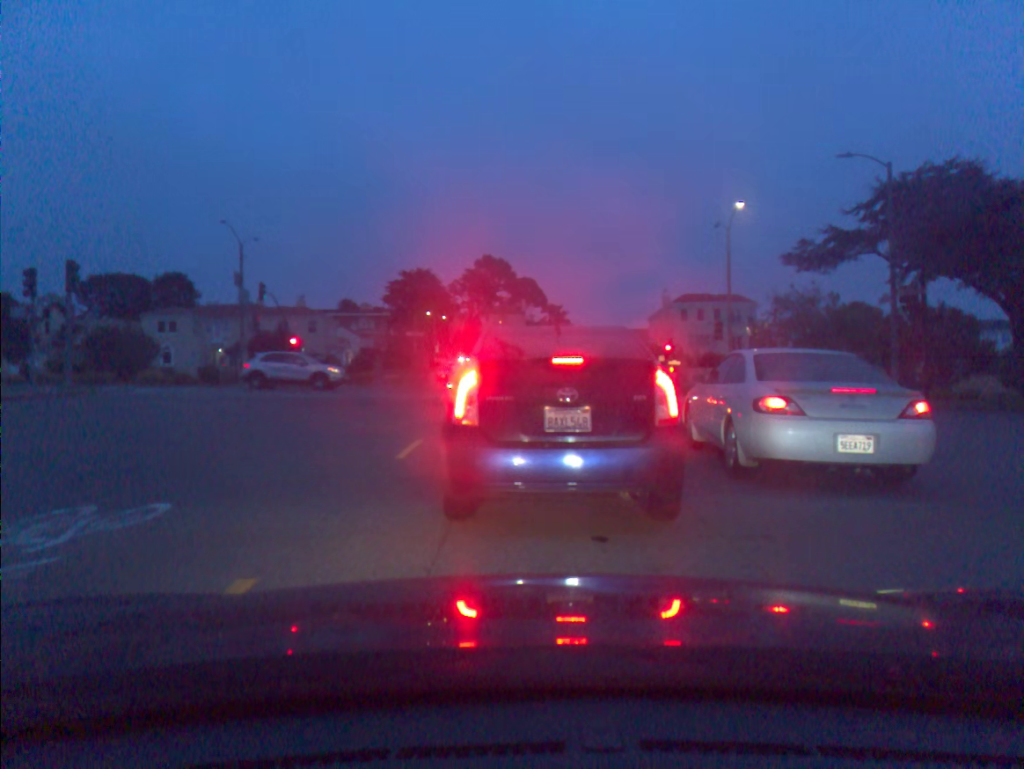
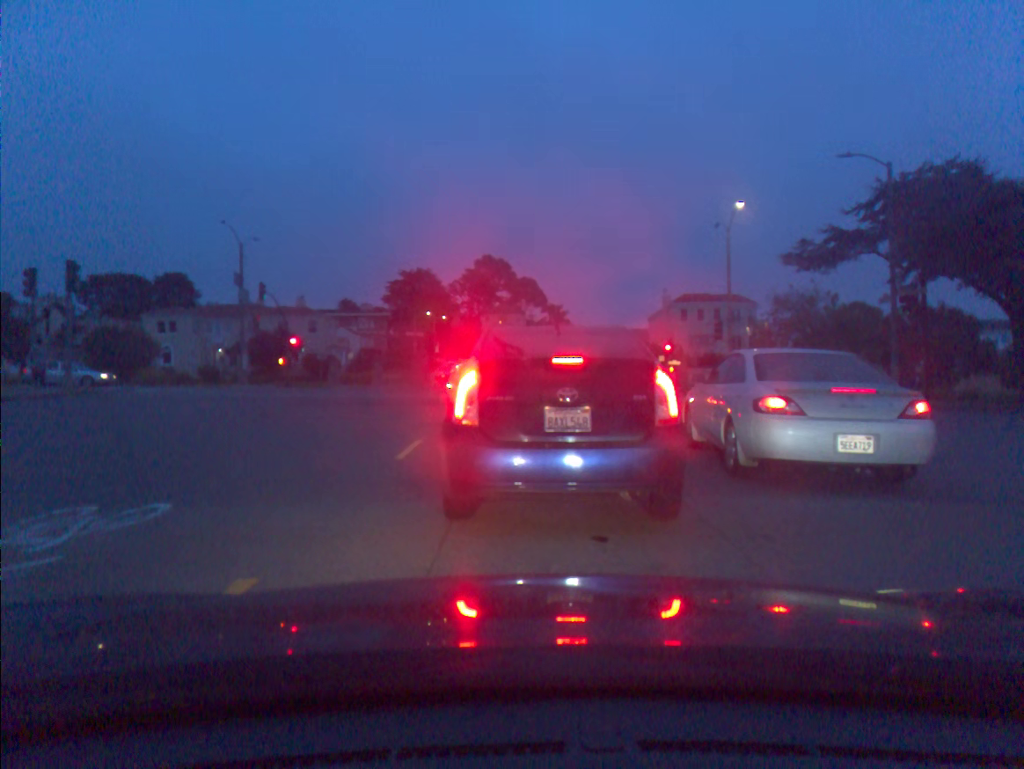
(0.0, 0.0) m; 0°
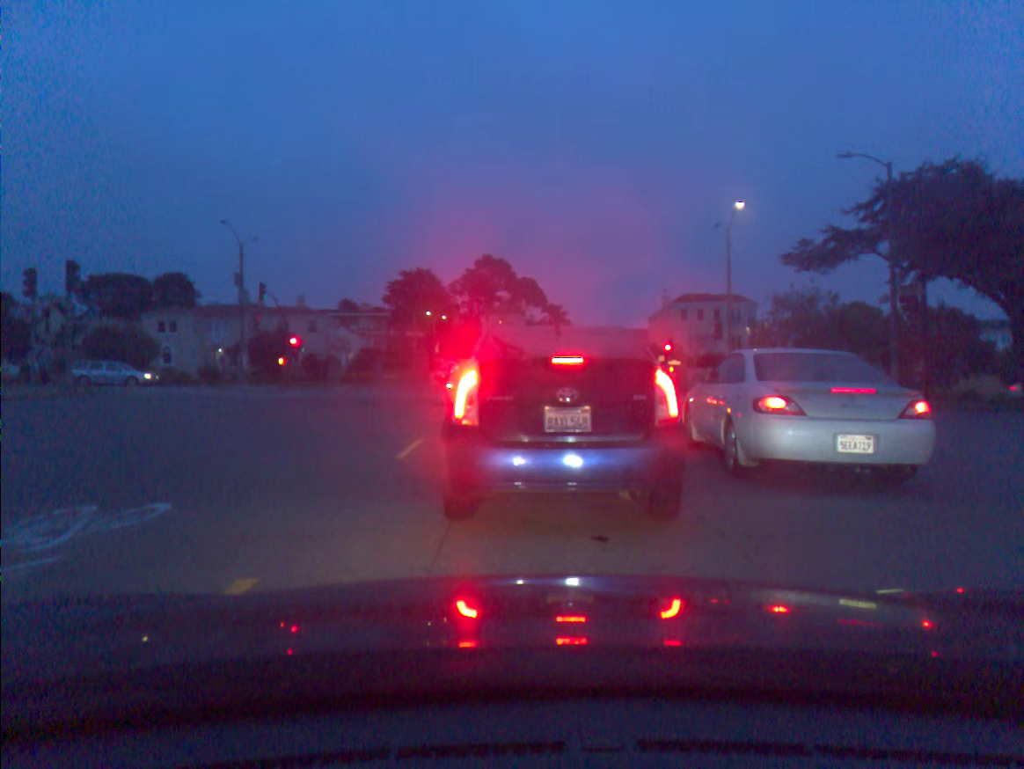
(0.0, 0.0) m; 0°
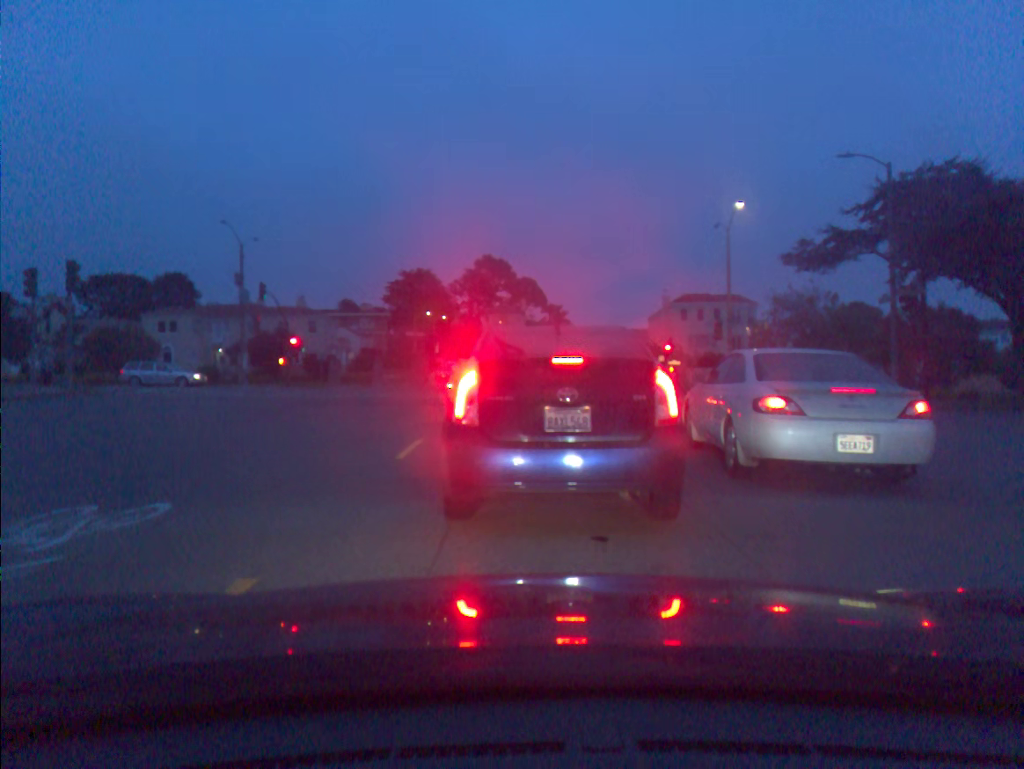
(0.0, 0.0) m; 0°
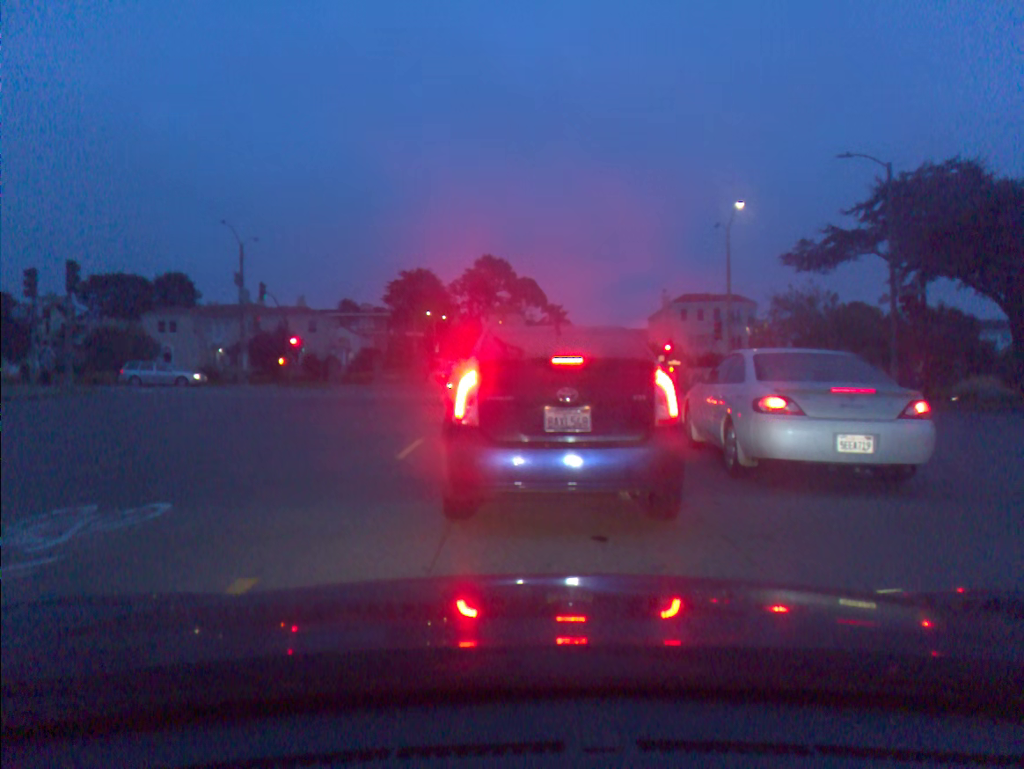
(0.0, 0.0) m; 0°
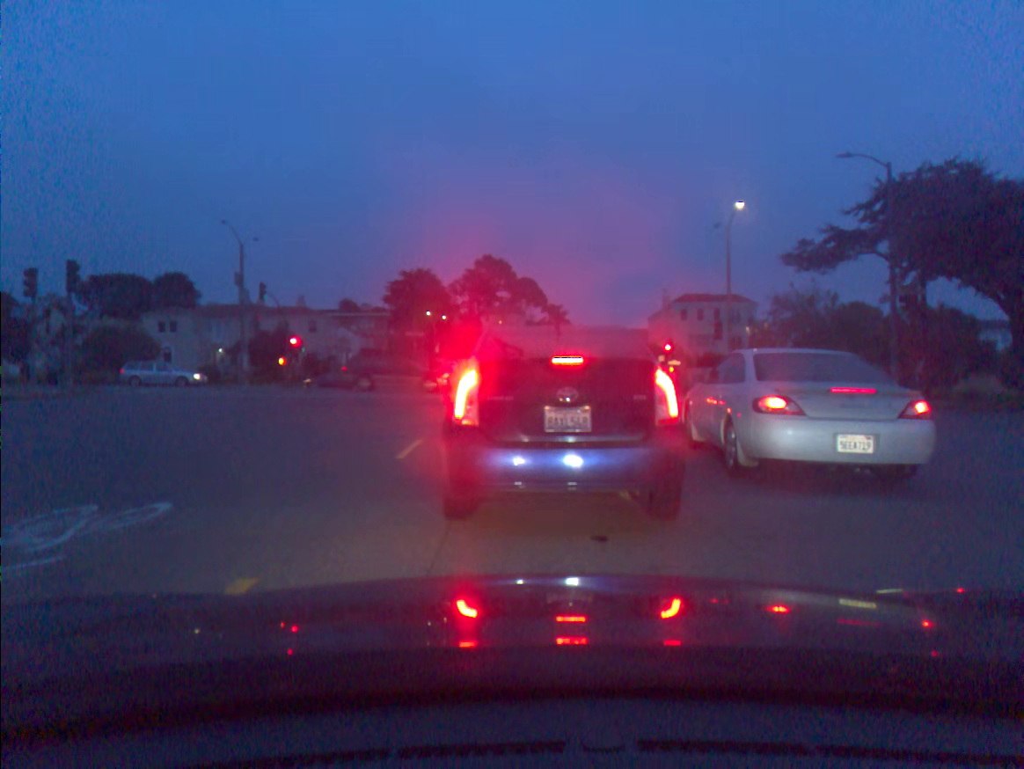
(0.0, 0.0) m; 0°
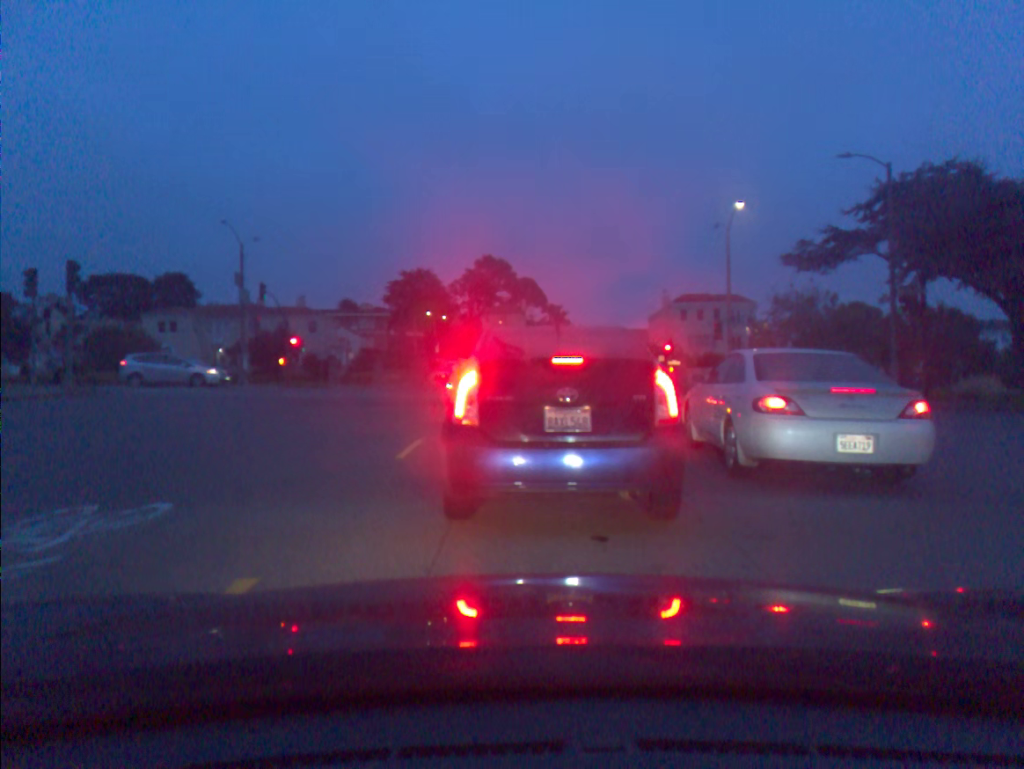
(0.0, 0.0) m; 0°
